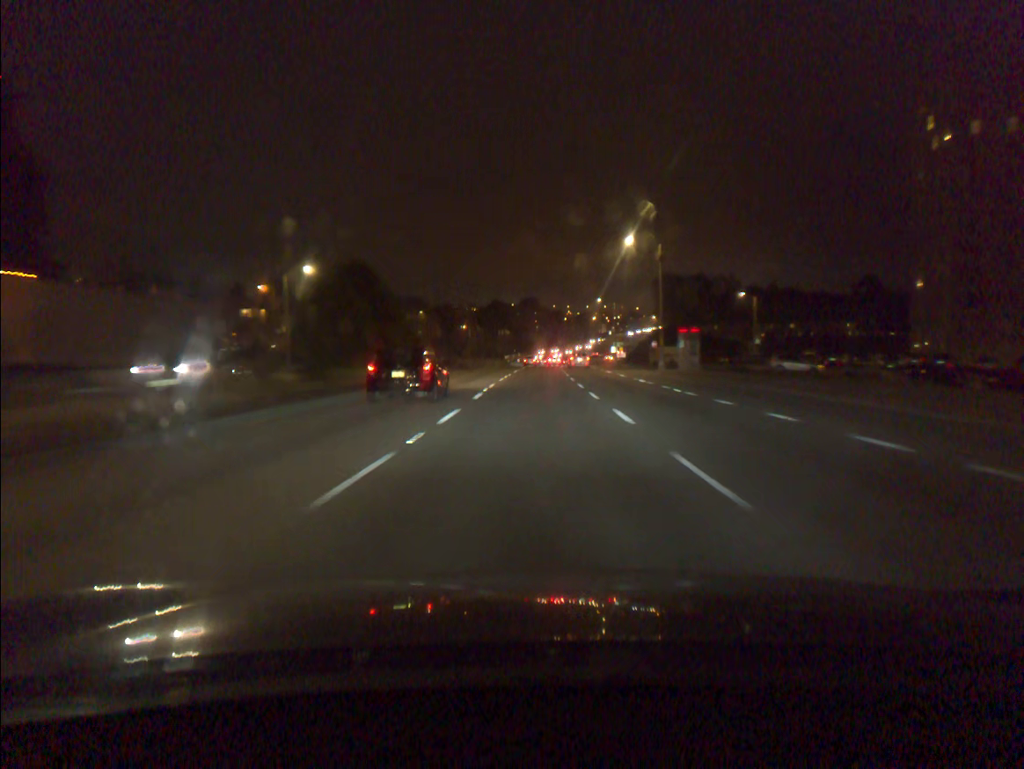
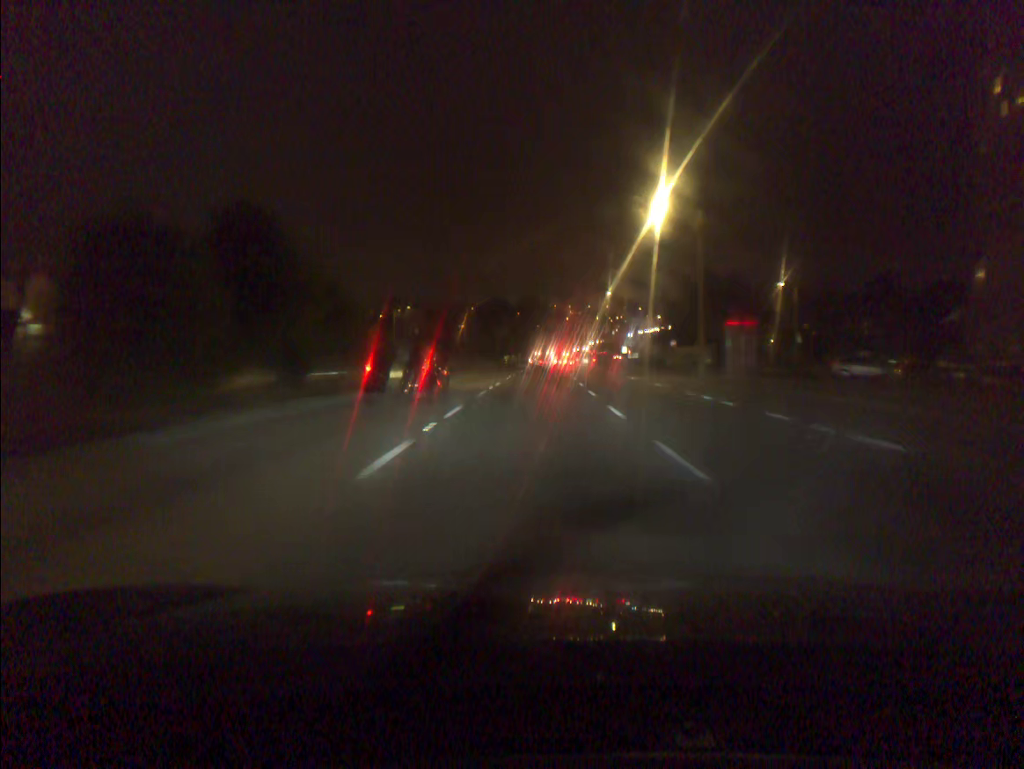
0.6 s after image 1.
(0.0, +13.5) m; 0°
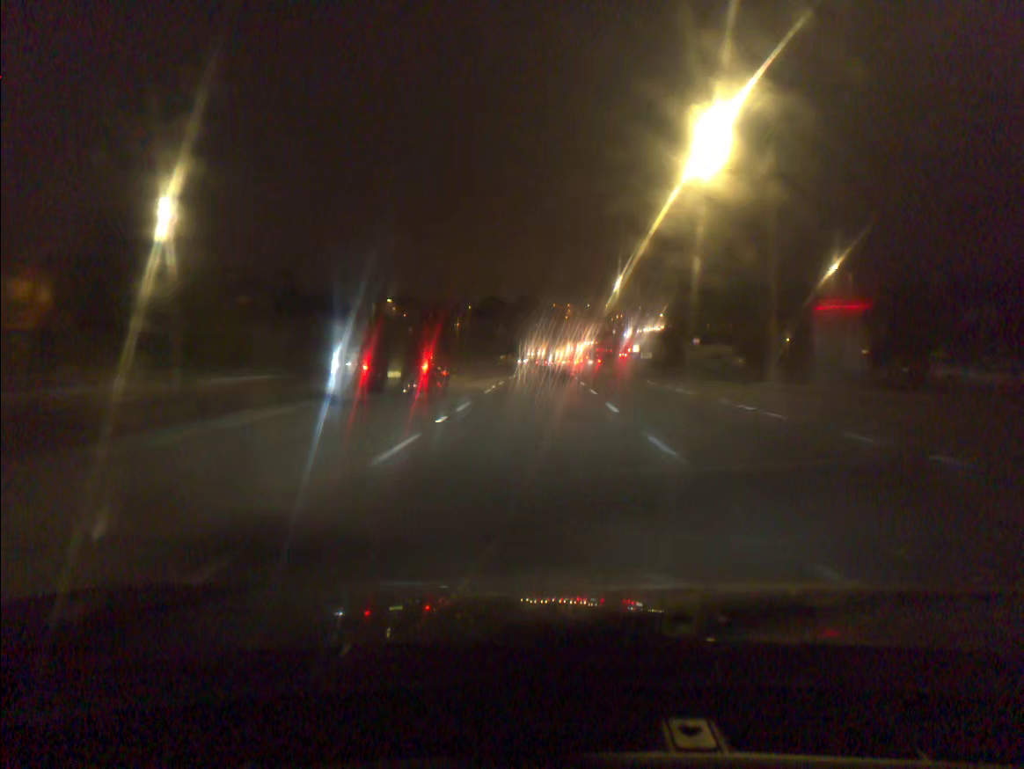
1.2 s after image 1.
(0.0, +13.5) m; 0°
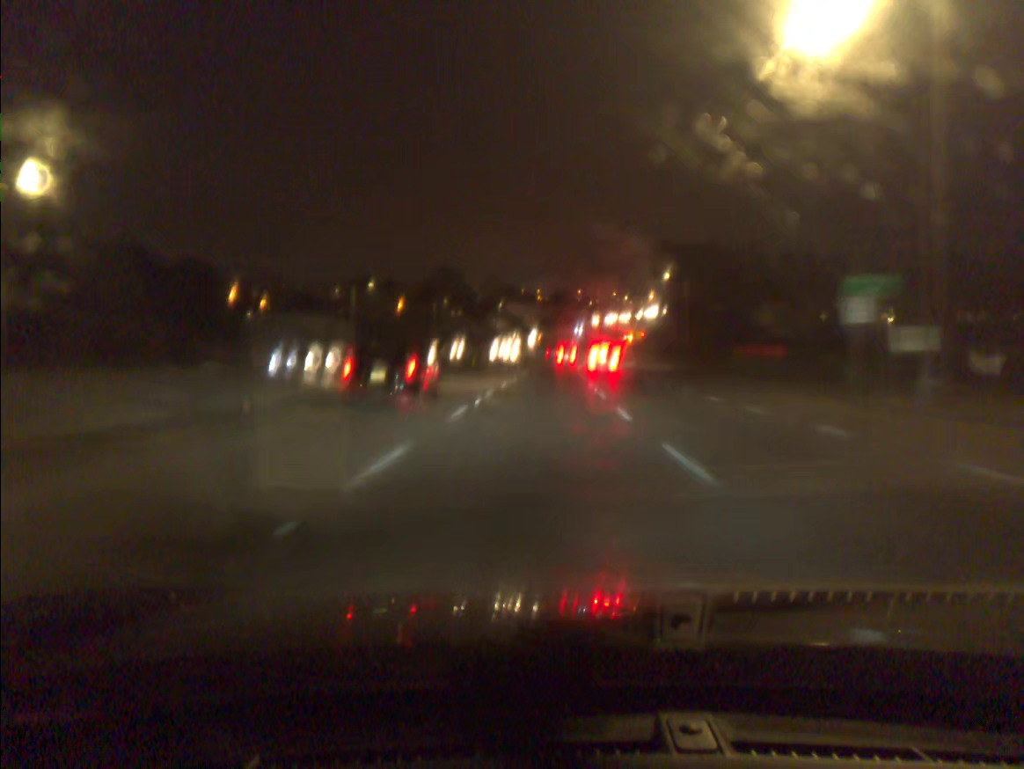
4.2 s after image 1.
(+1.1, +68.1) m; +2°
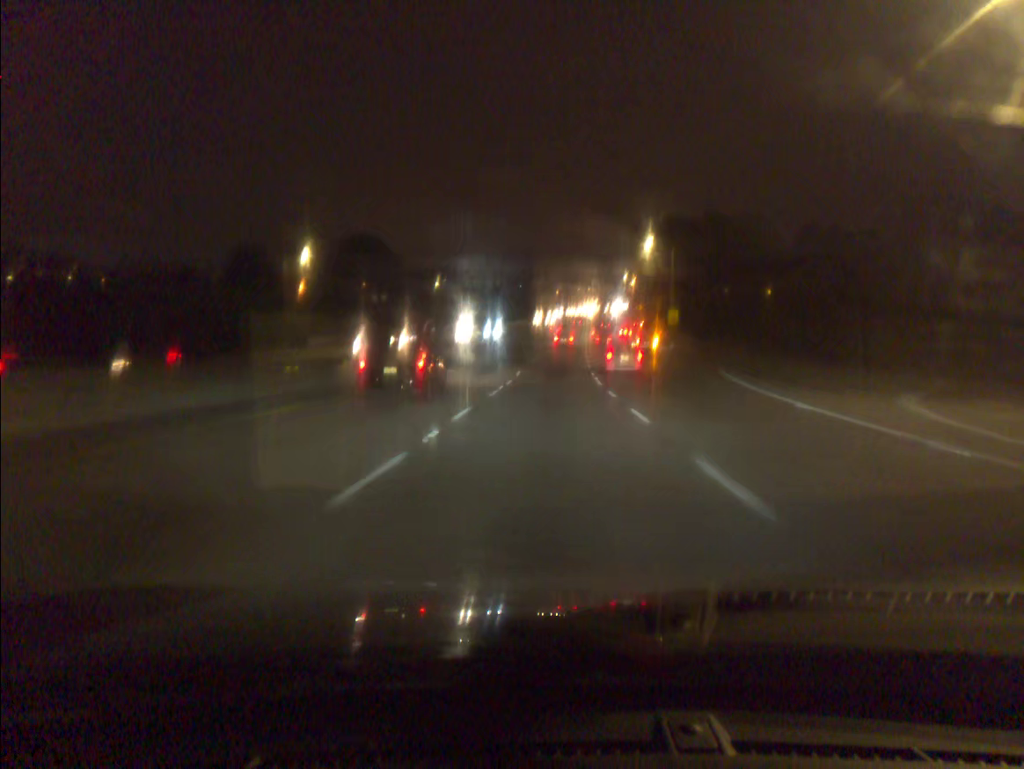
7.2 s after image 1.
(+1.6, +67.9) m; +3°
